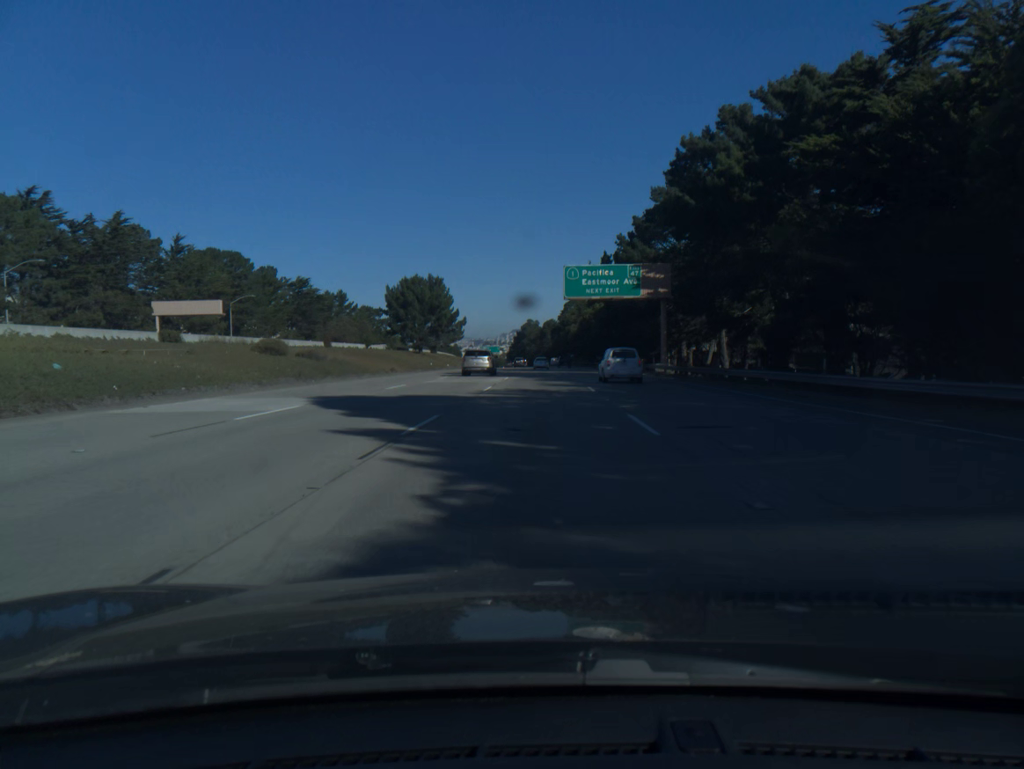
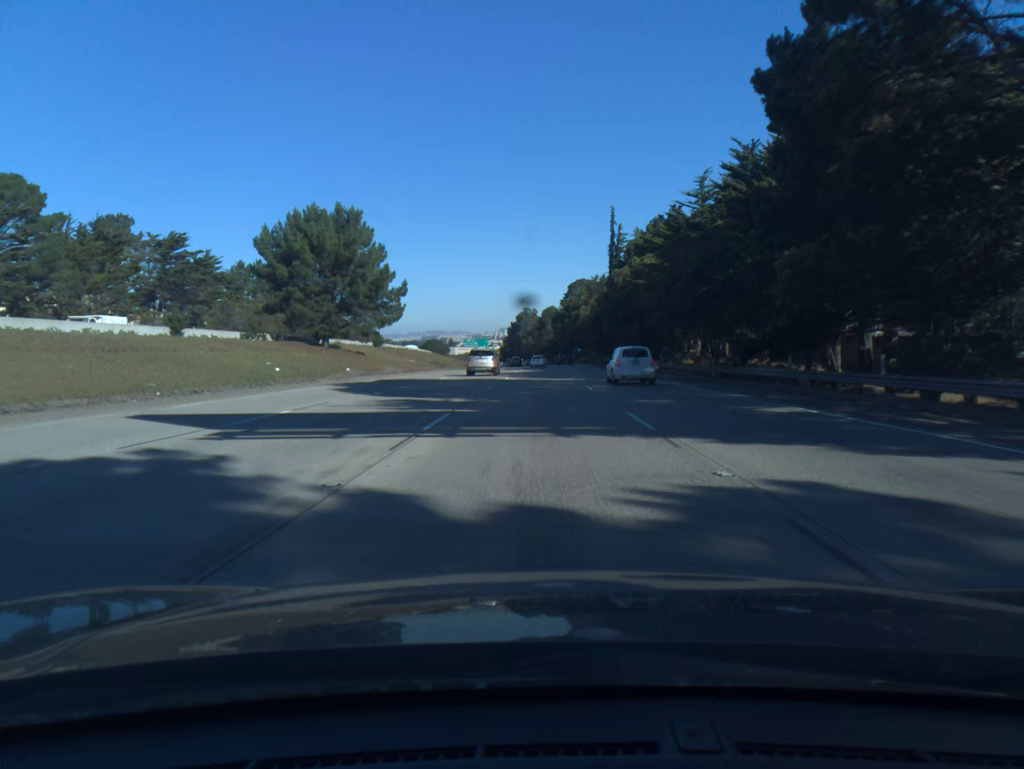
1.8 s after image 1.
(0.0, +57.6) m; 0°
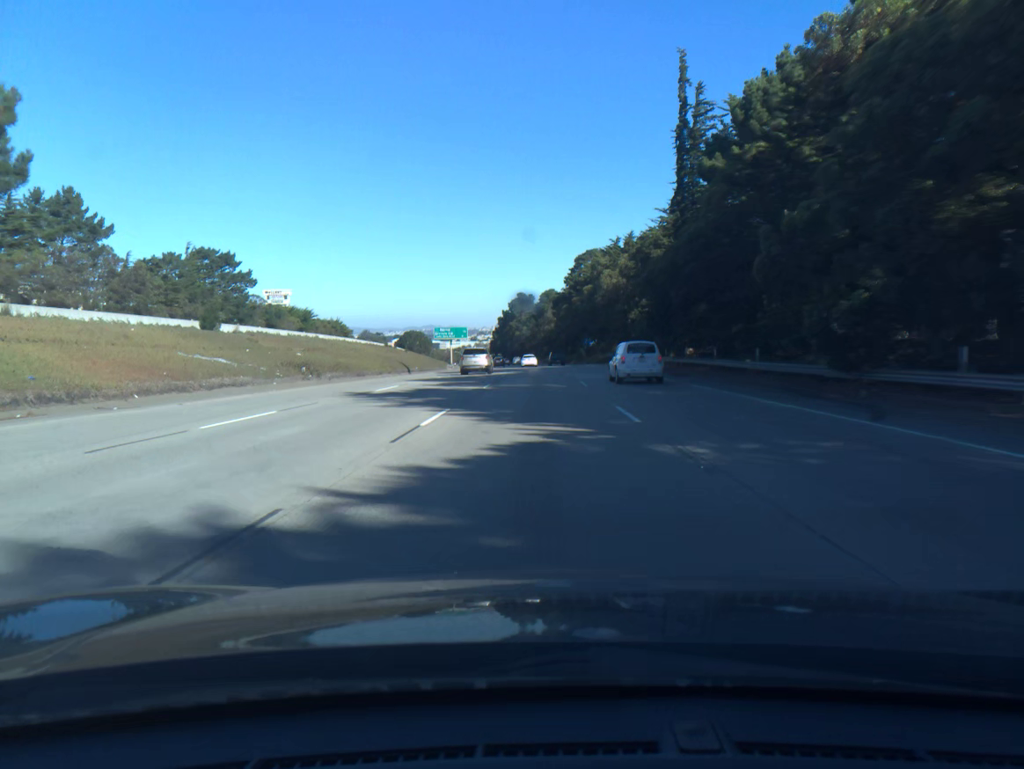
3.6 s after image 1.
(0.0, +57.6) m; 0°
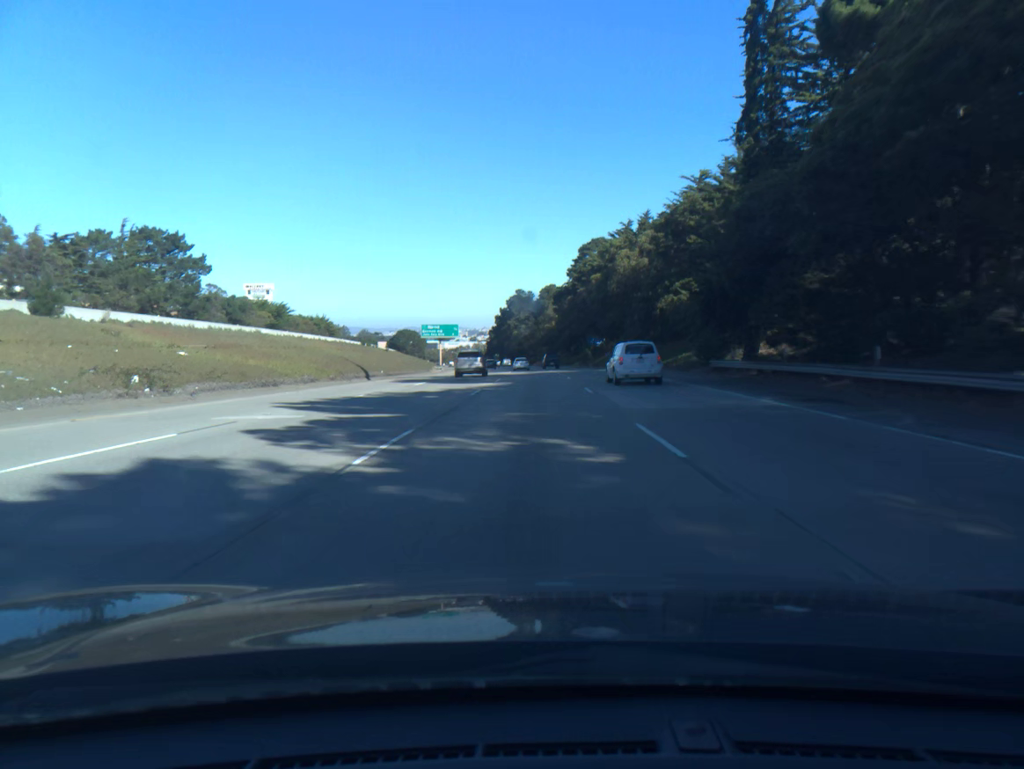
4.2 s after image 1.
(0.0, +19.2) m; 0°
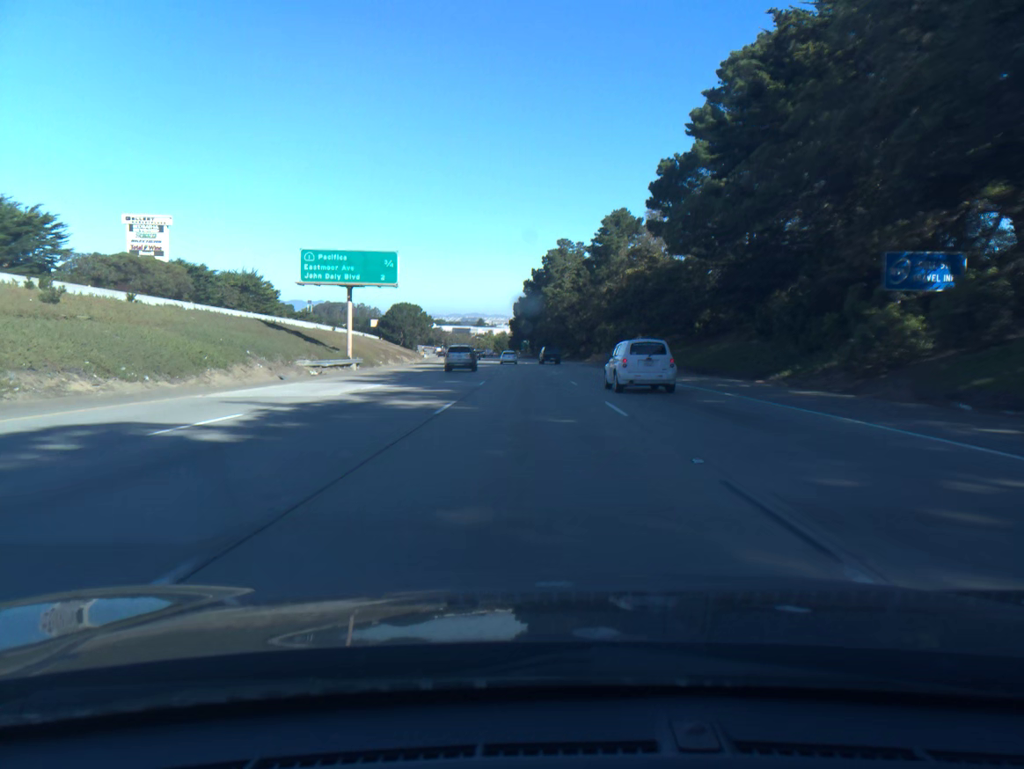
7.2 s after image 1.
(-1.9, +96.2) m; -3°
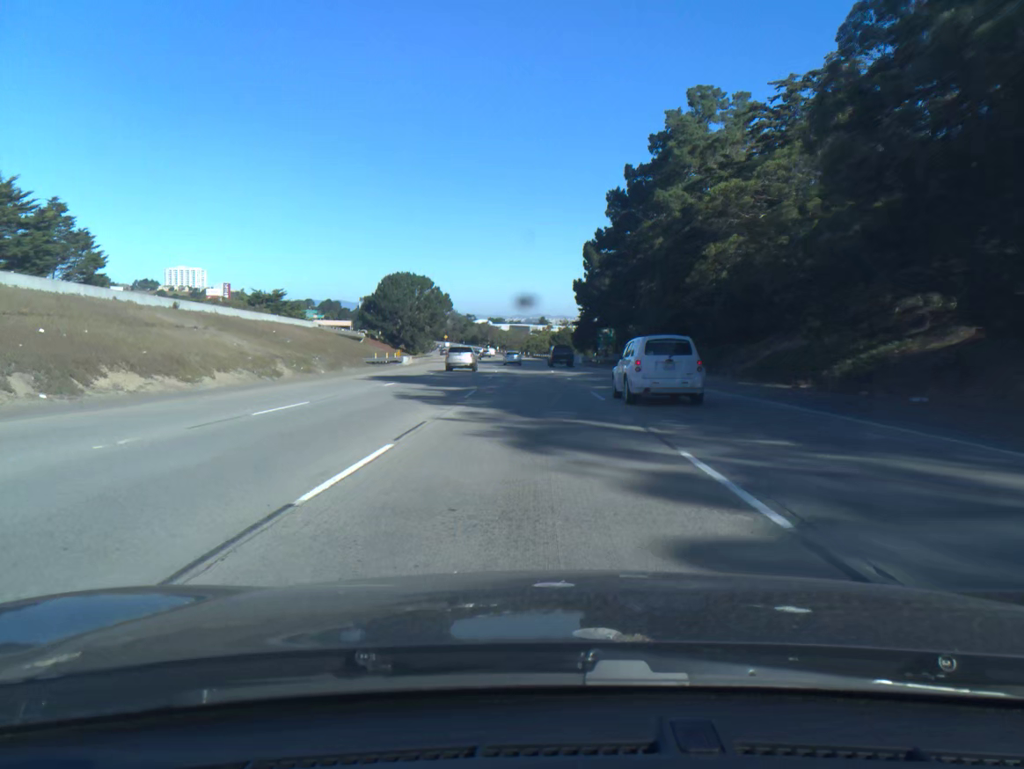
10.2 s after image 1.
(-3.9, +96.6) m; -5°
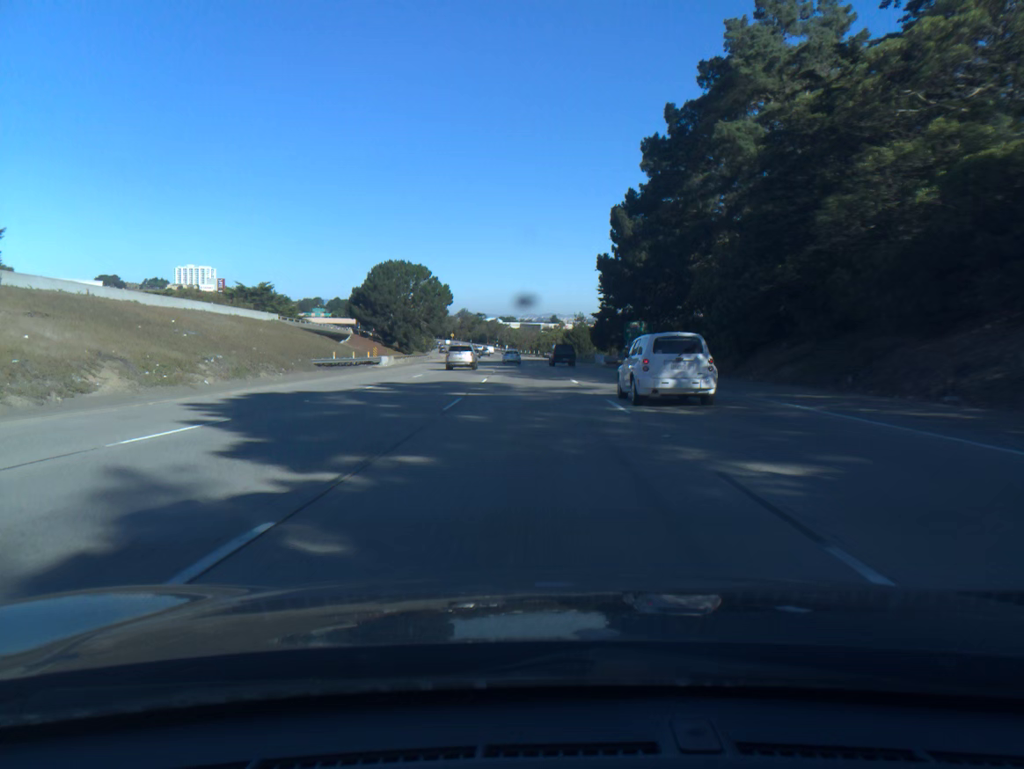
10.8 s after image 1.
(-0.1, +19.3) m; -1°
